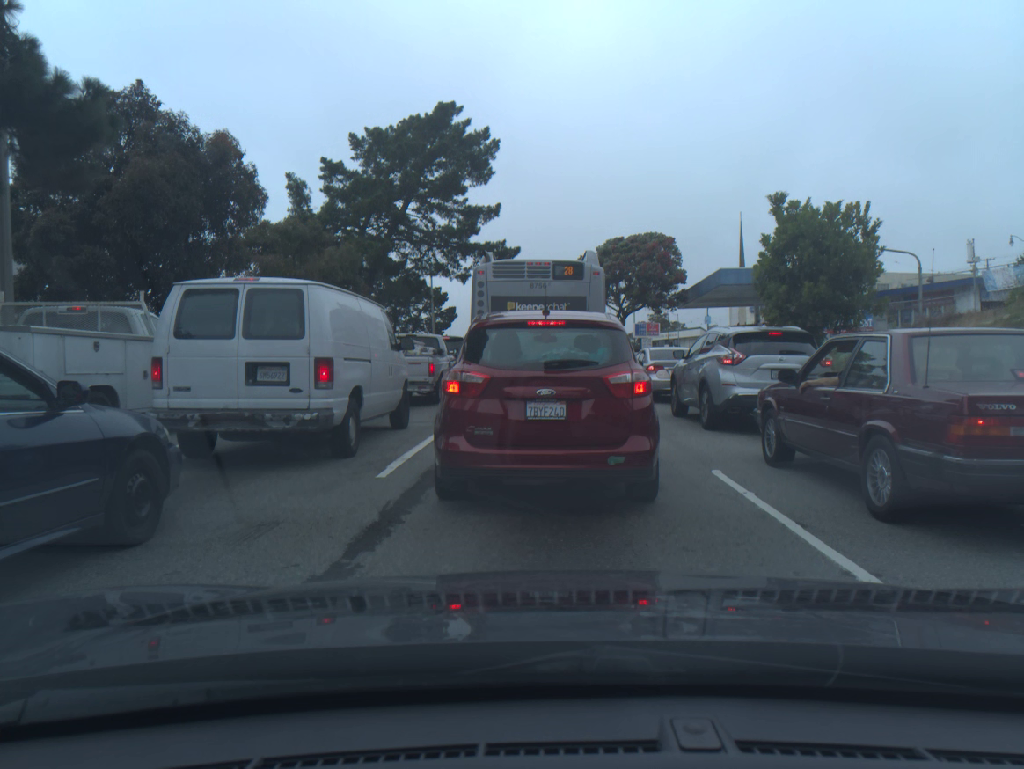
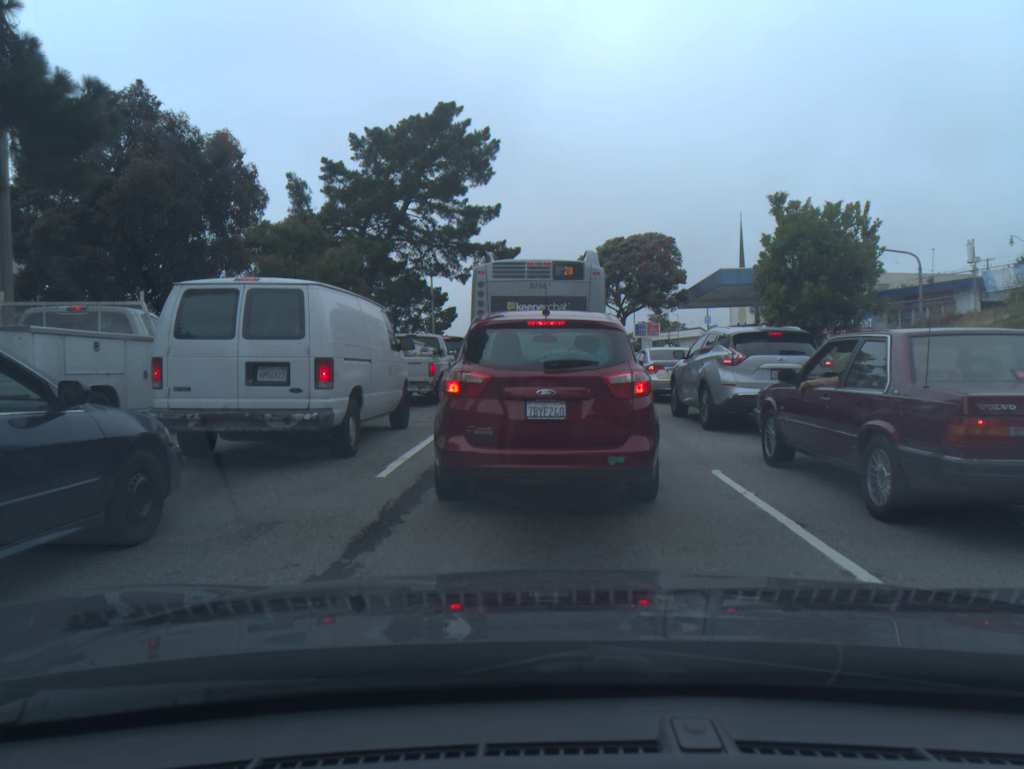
(0.0, 0.0) m; 0°
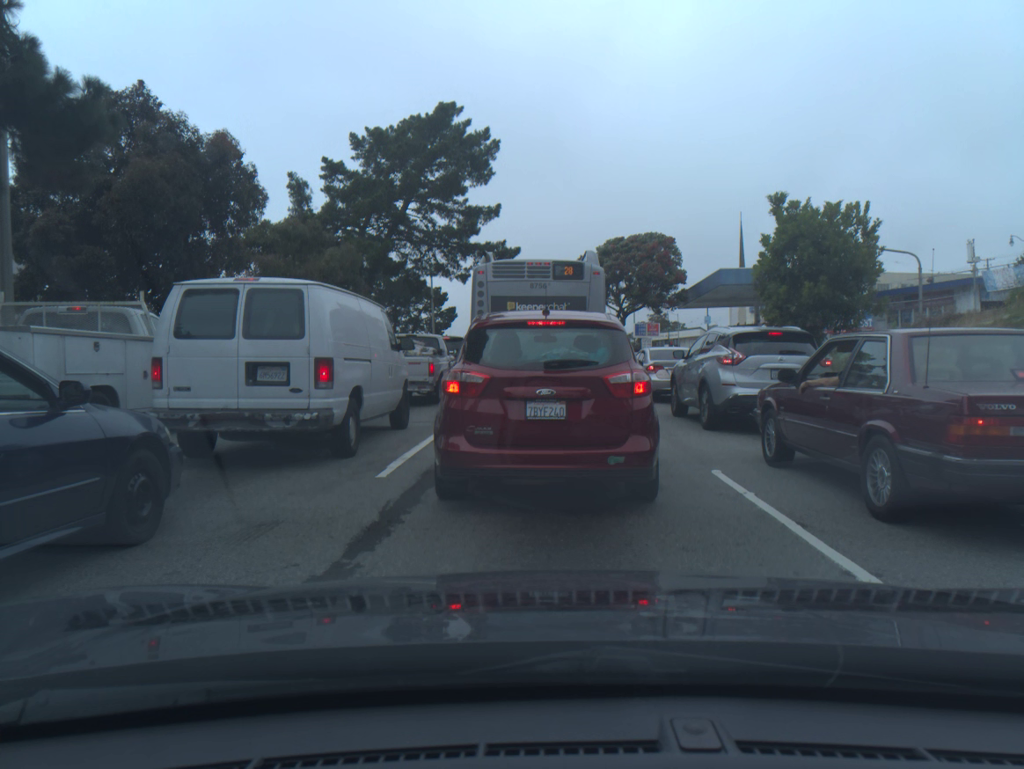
(0.0, 0.0) m; 0°
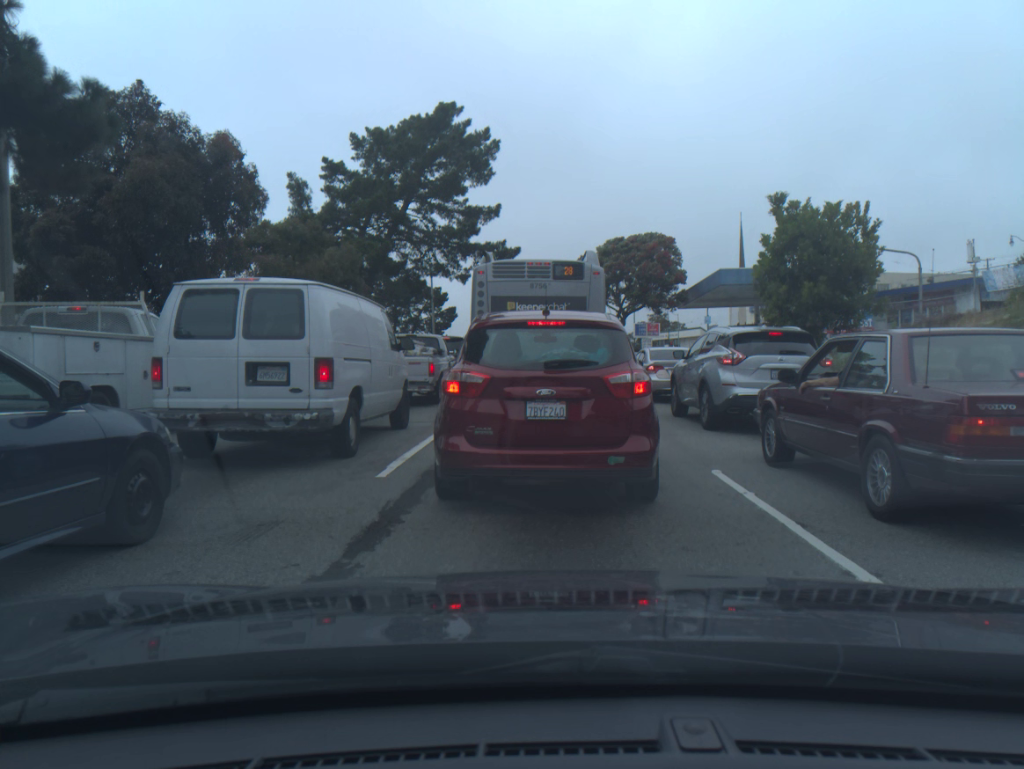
(0.0, 0.0) m; 0°
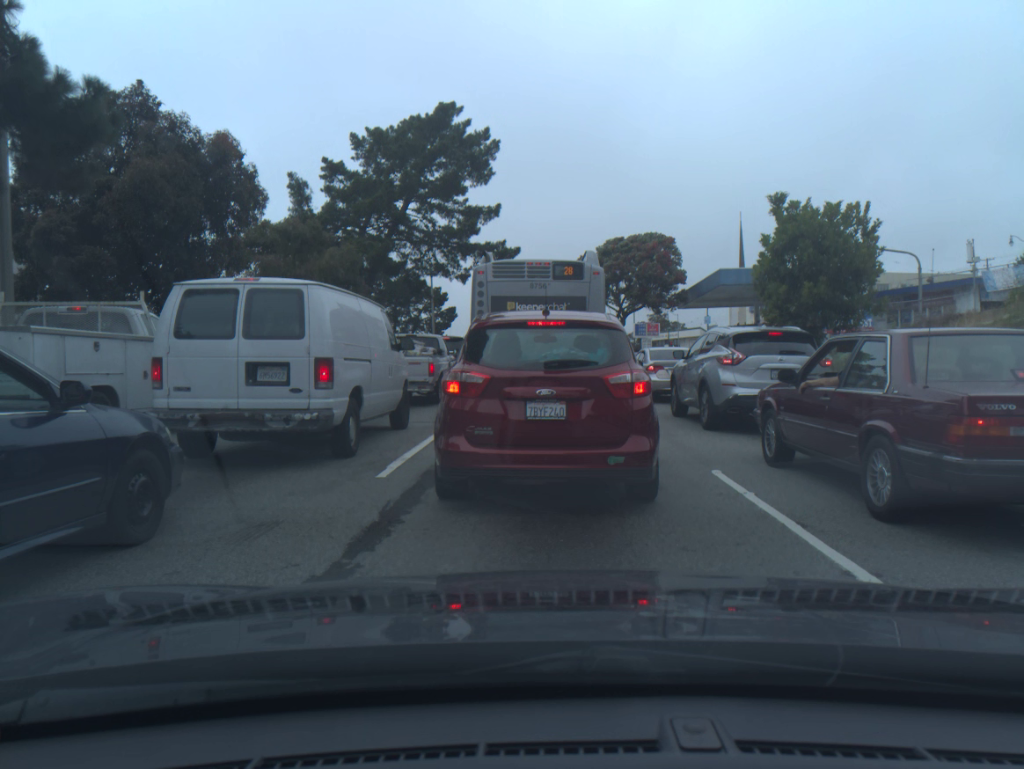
(0.0, 0.0) m; 0°
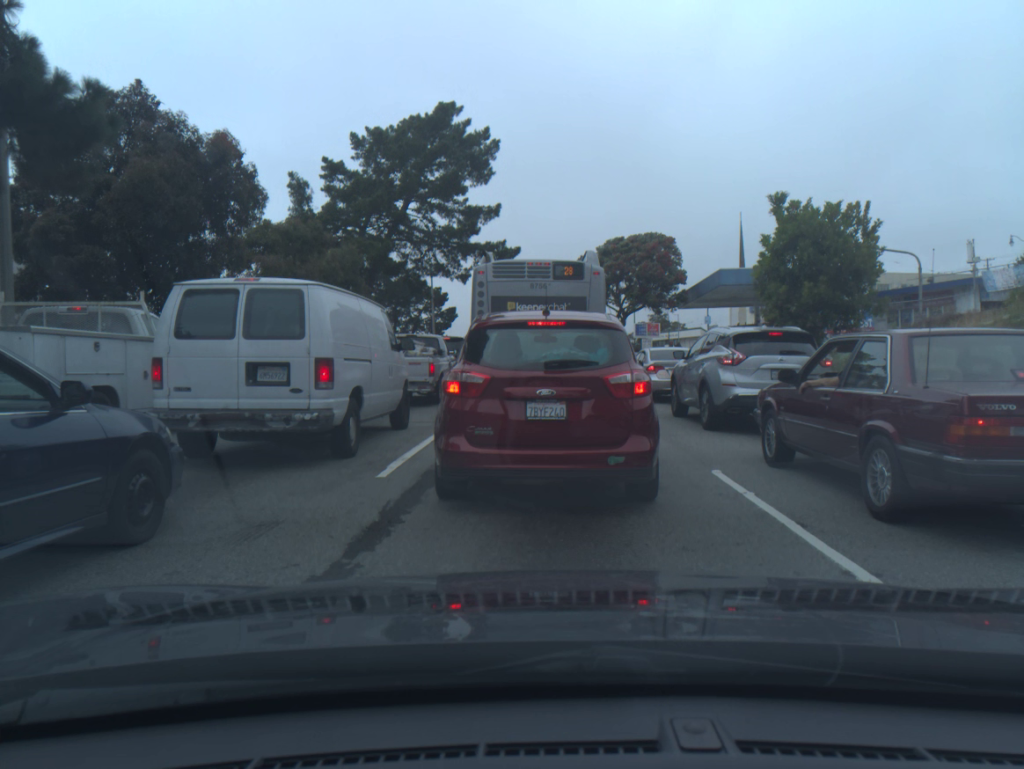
(0.0, 0.0) m; 0°
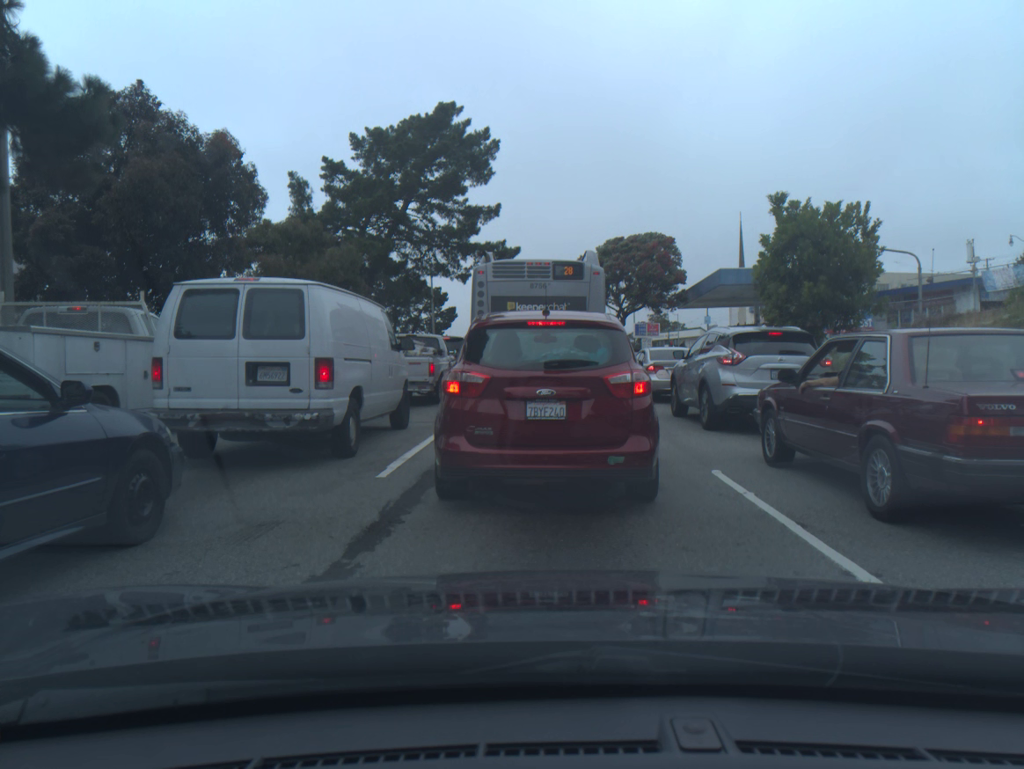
(0.0, 0.0) m; 0°
